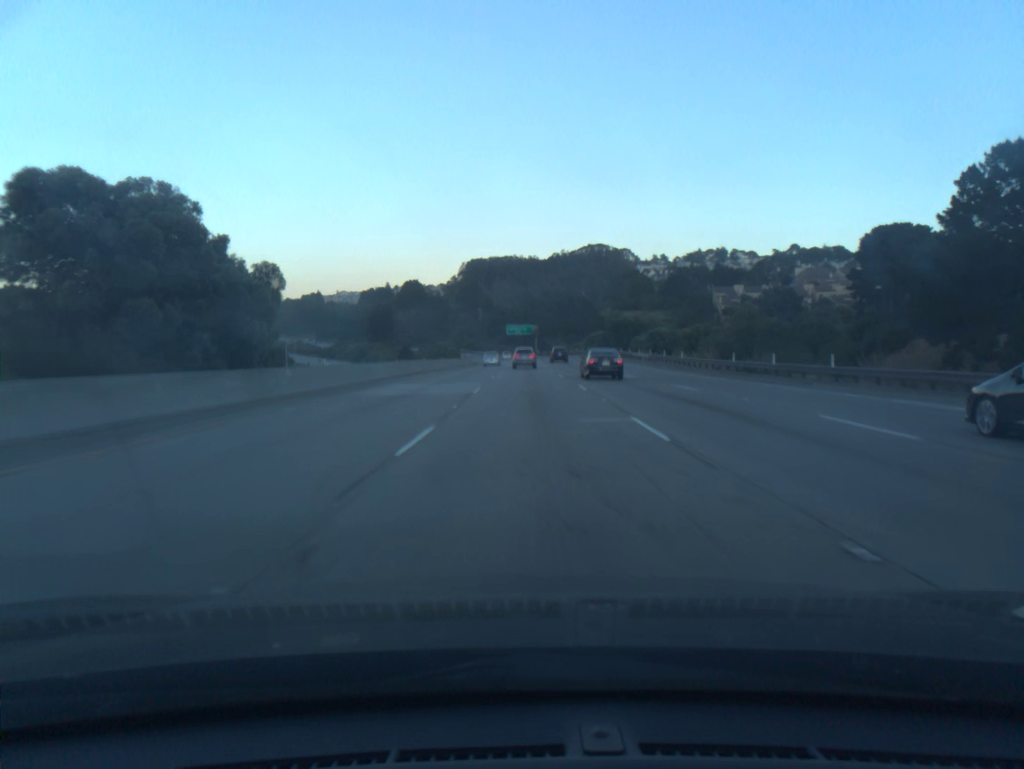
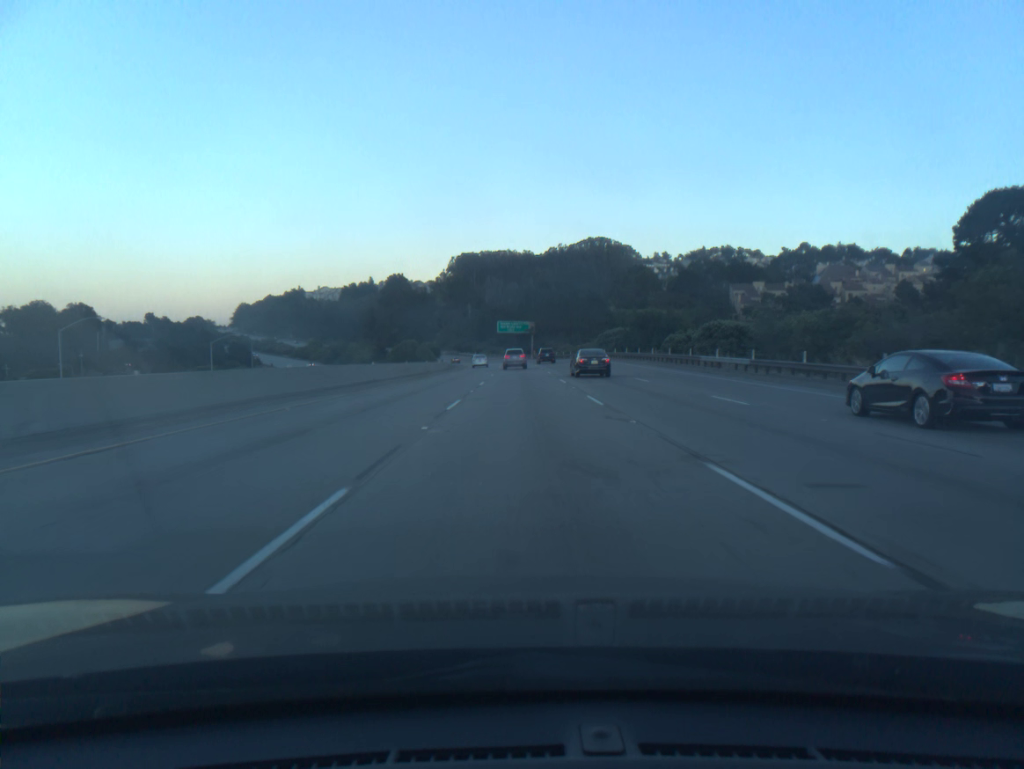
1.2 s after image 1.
(+0.1, +35.5) m; 0°
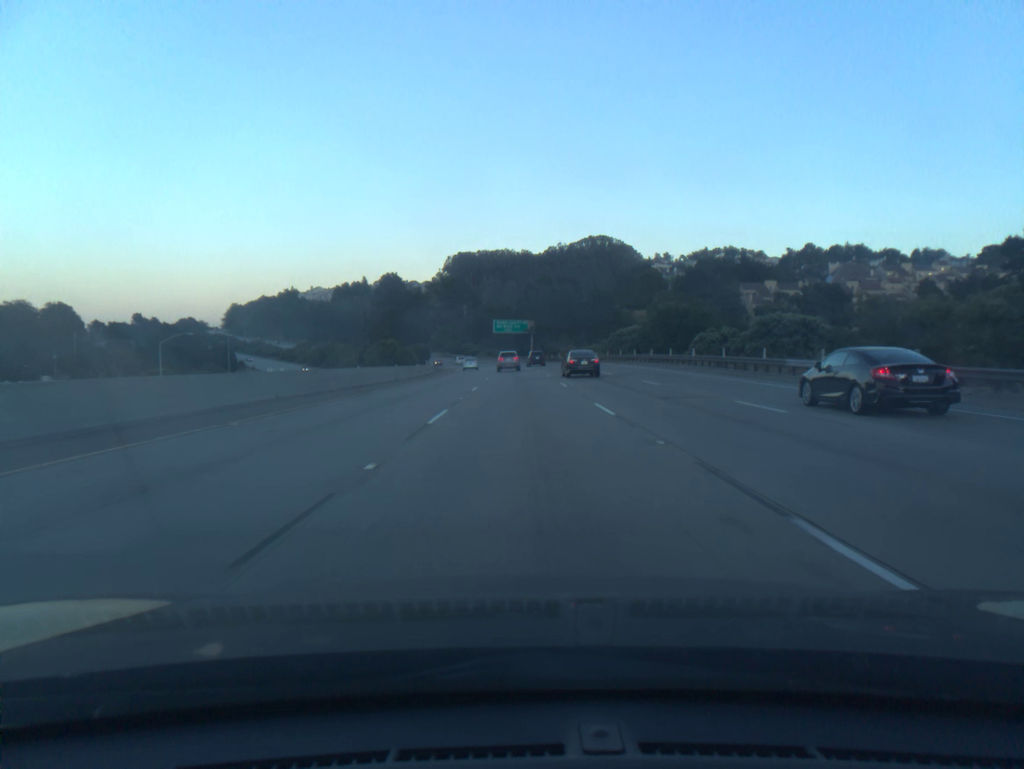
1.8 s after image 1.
(0.0, +17.8) m; 0°
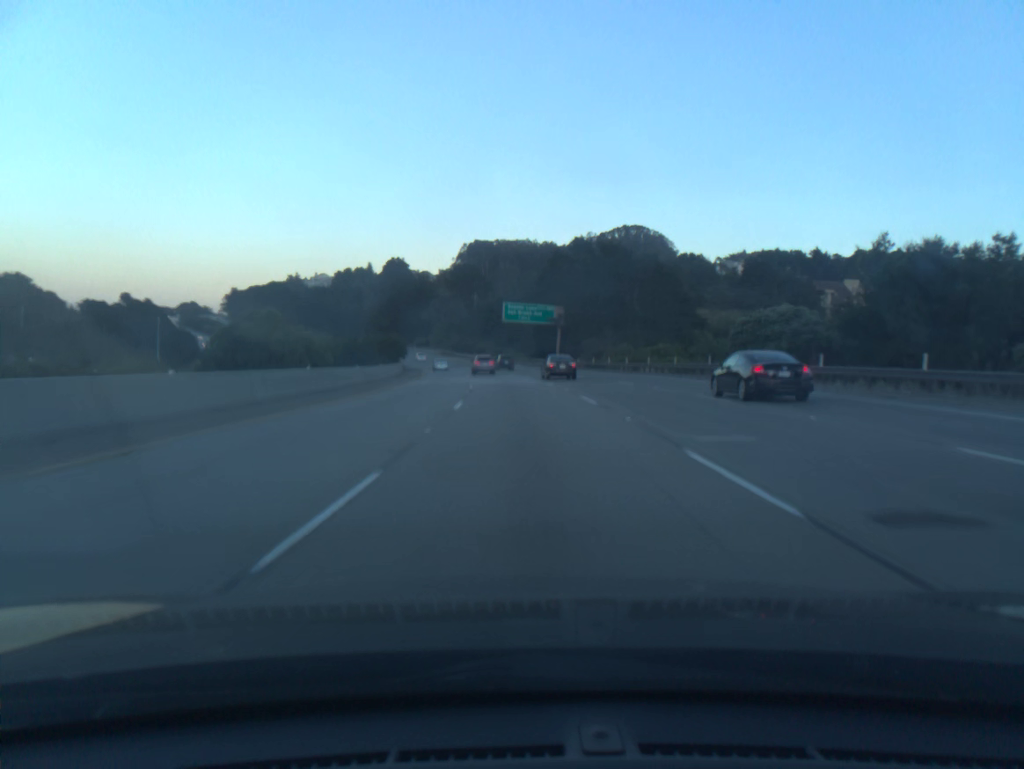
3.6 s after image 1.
(-0.4, +53.8) m; -1°
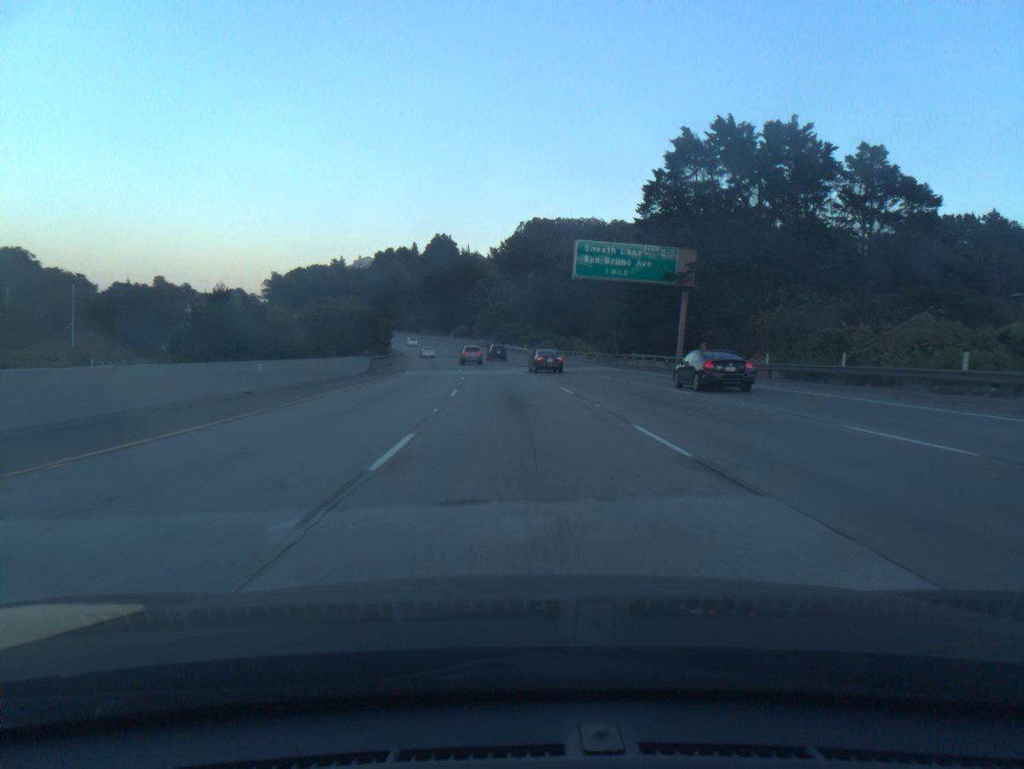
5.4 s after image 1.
(-1.7, +54.5) m; -4°
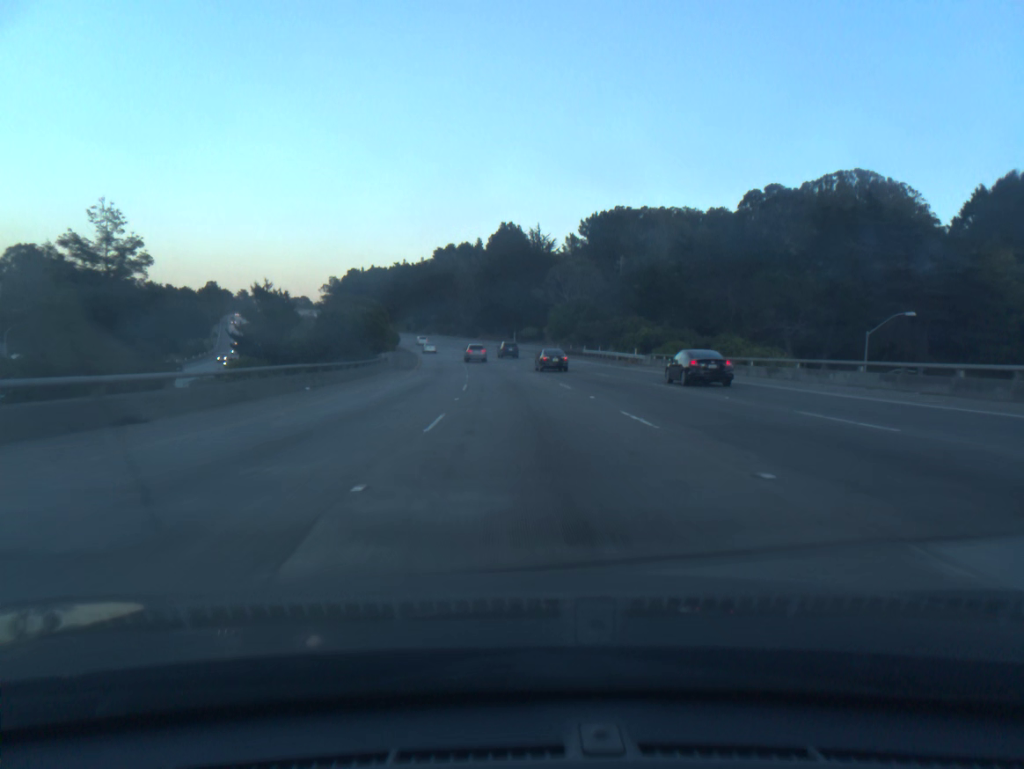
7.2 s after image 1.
(-2.7, +55.1) m; -5°
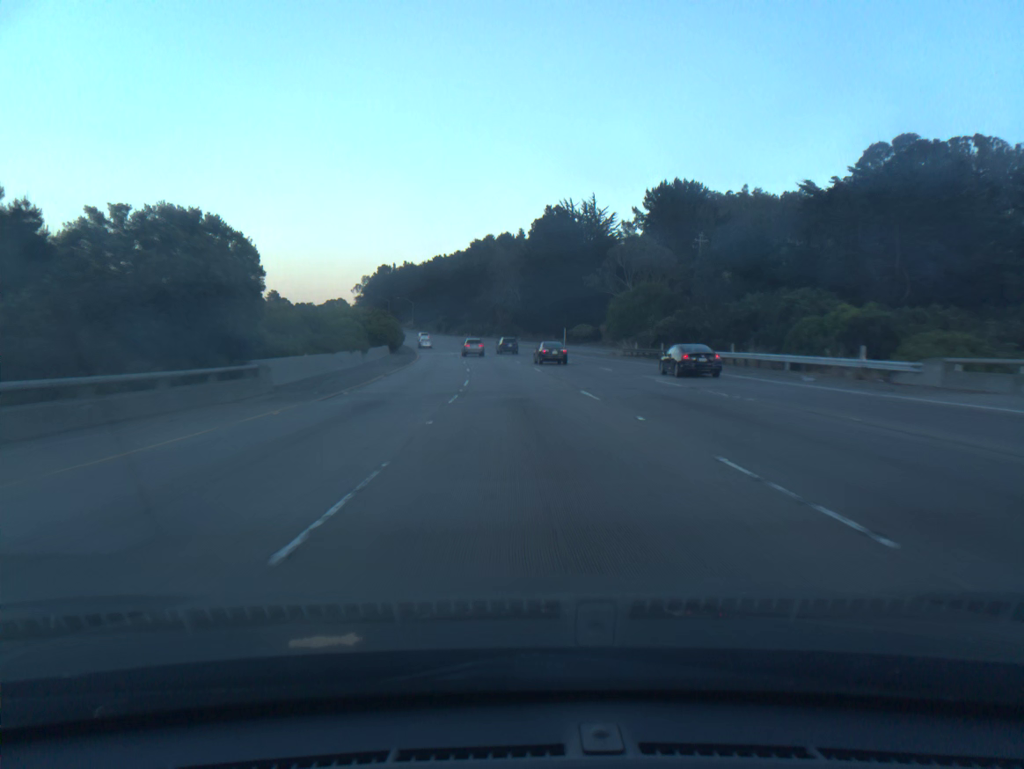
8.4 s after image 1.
(-1.0, +37.0) m; -3°
